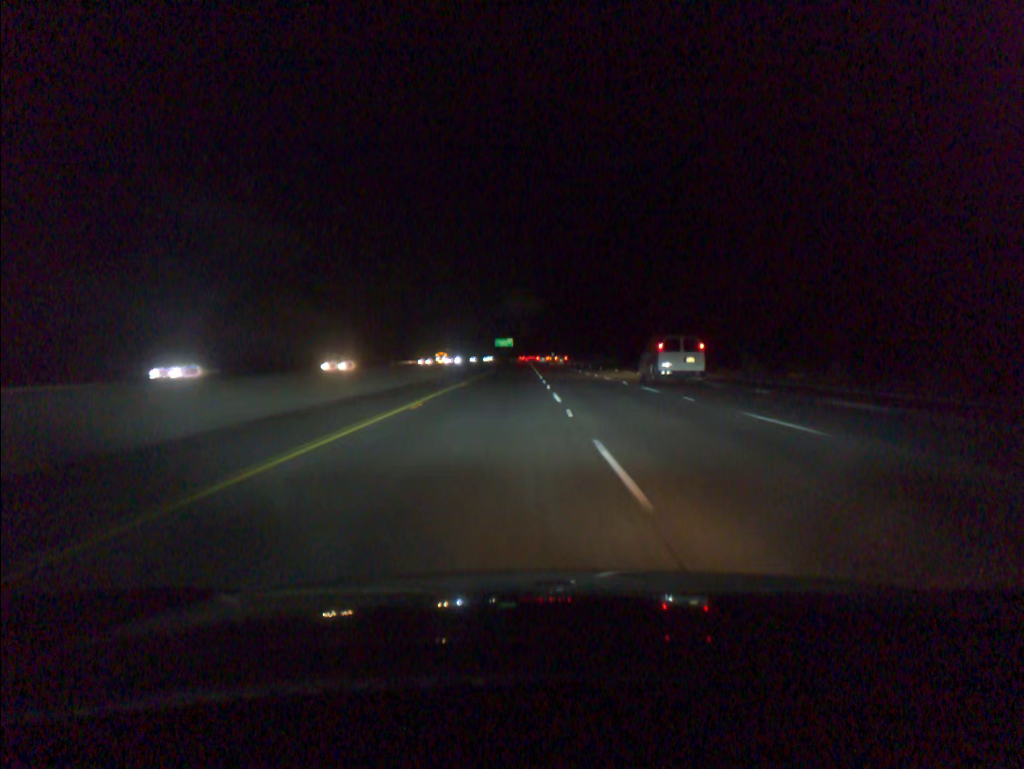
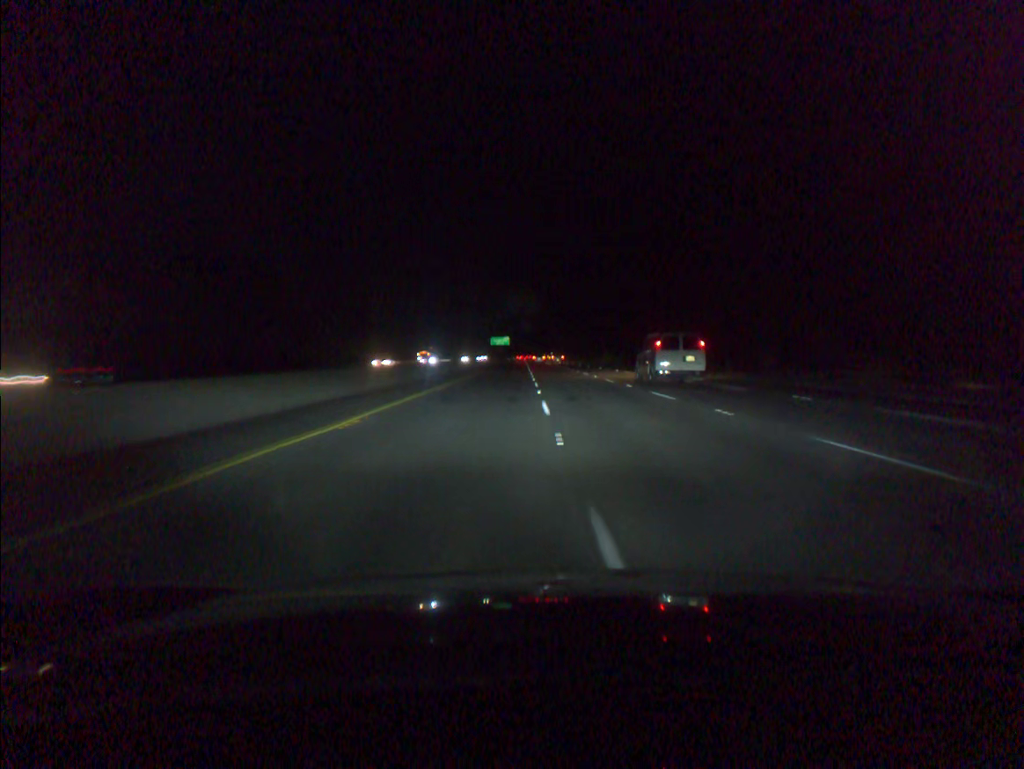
(0.0, +19.8) m; 0°
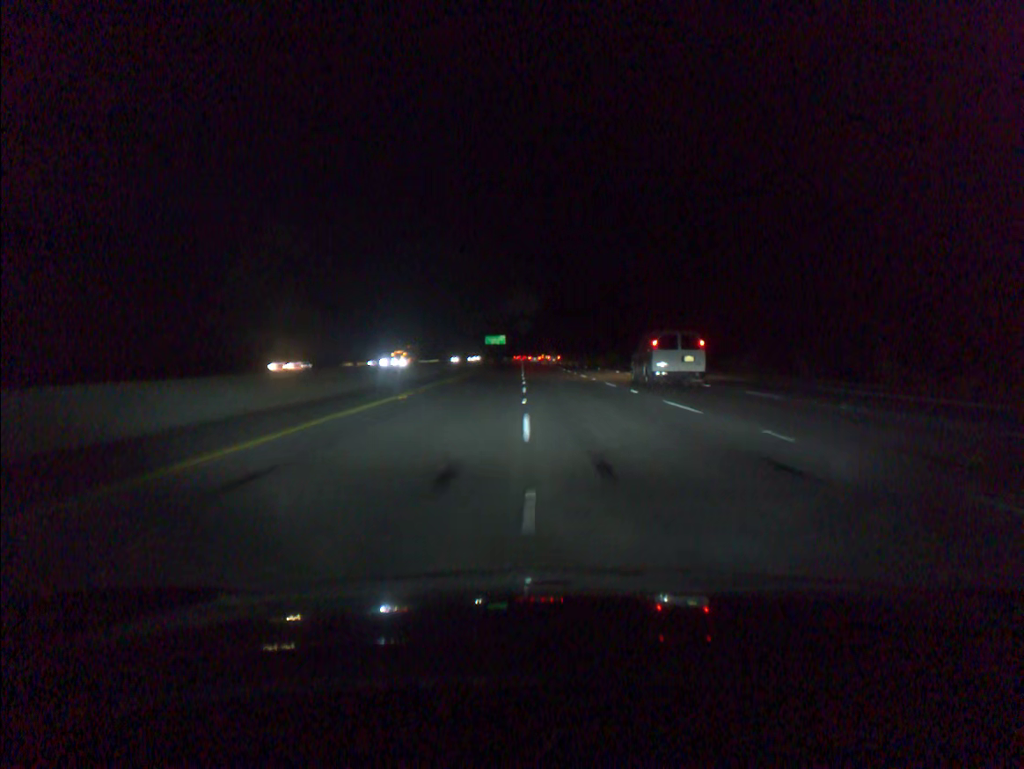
(0.0, +19.8) m; 0°
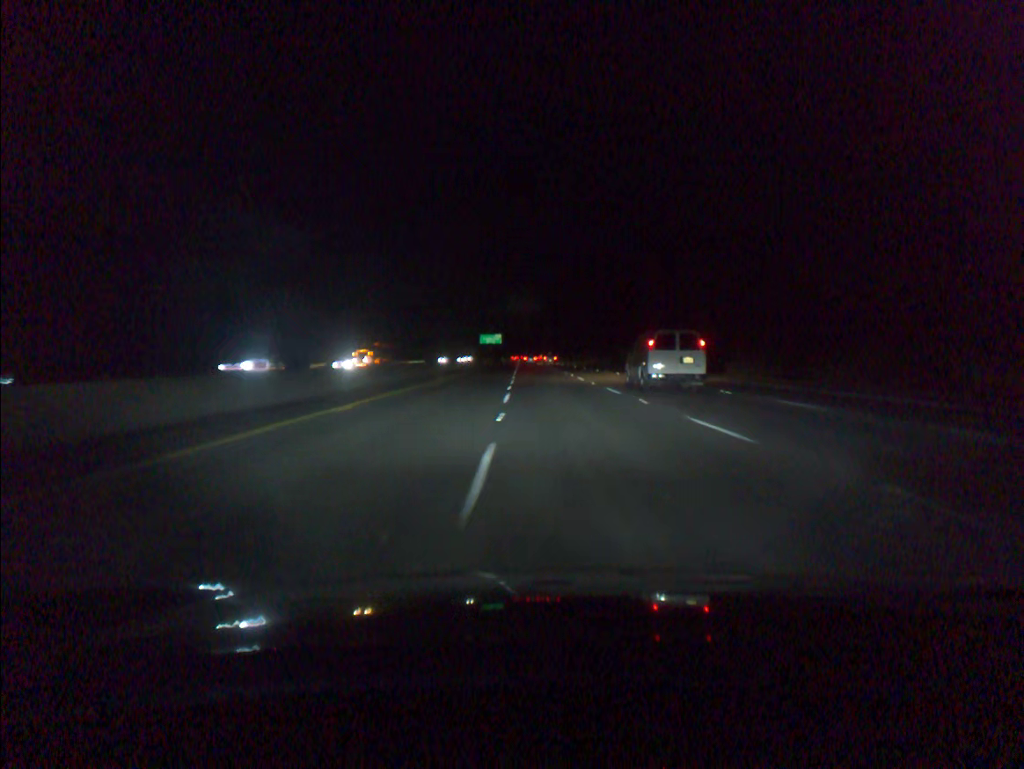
(0.0, +19.9) m; 0°
